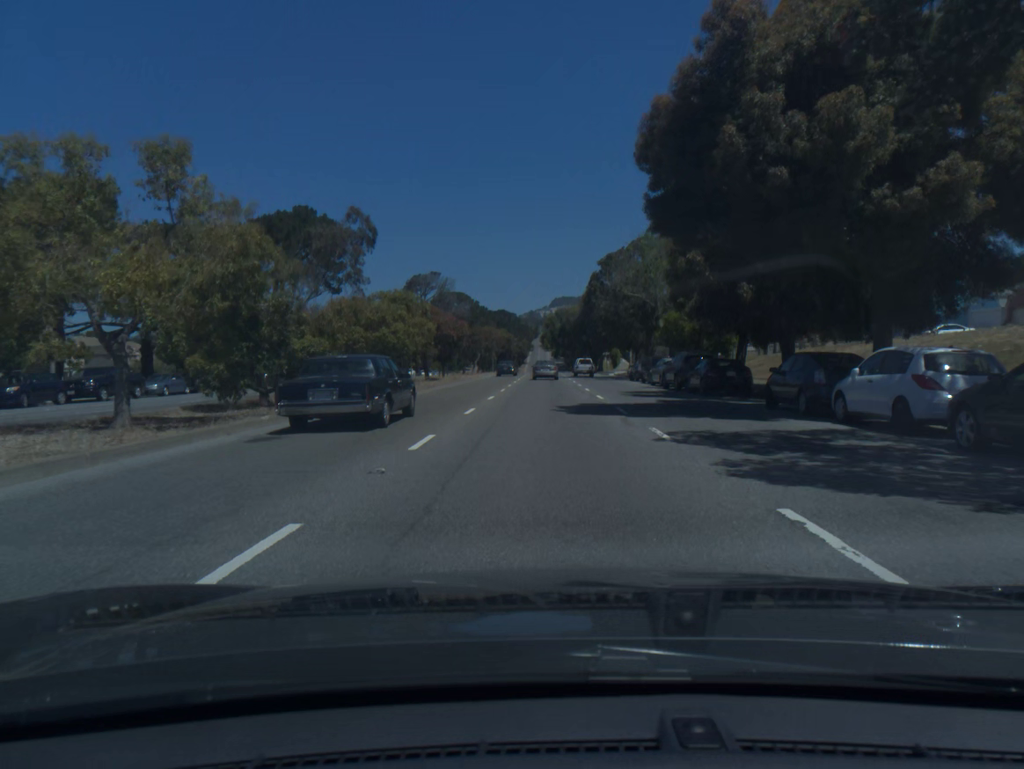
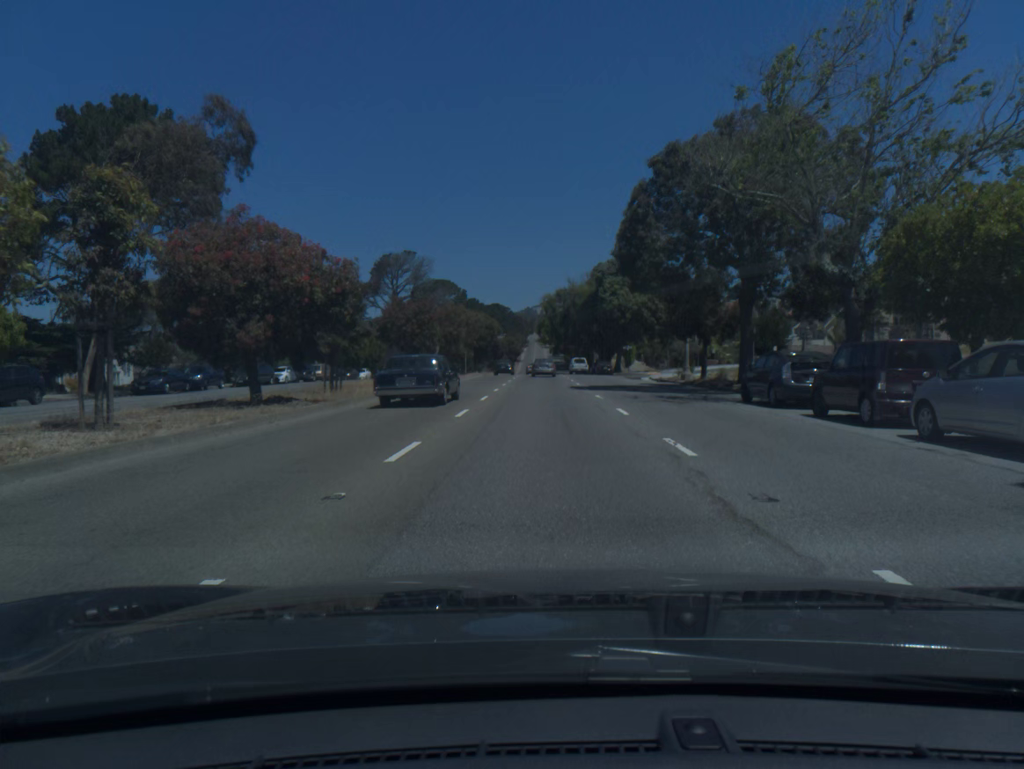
(+0.1, +30.4) m; 0°
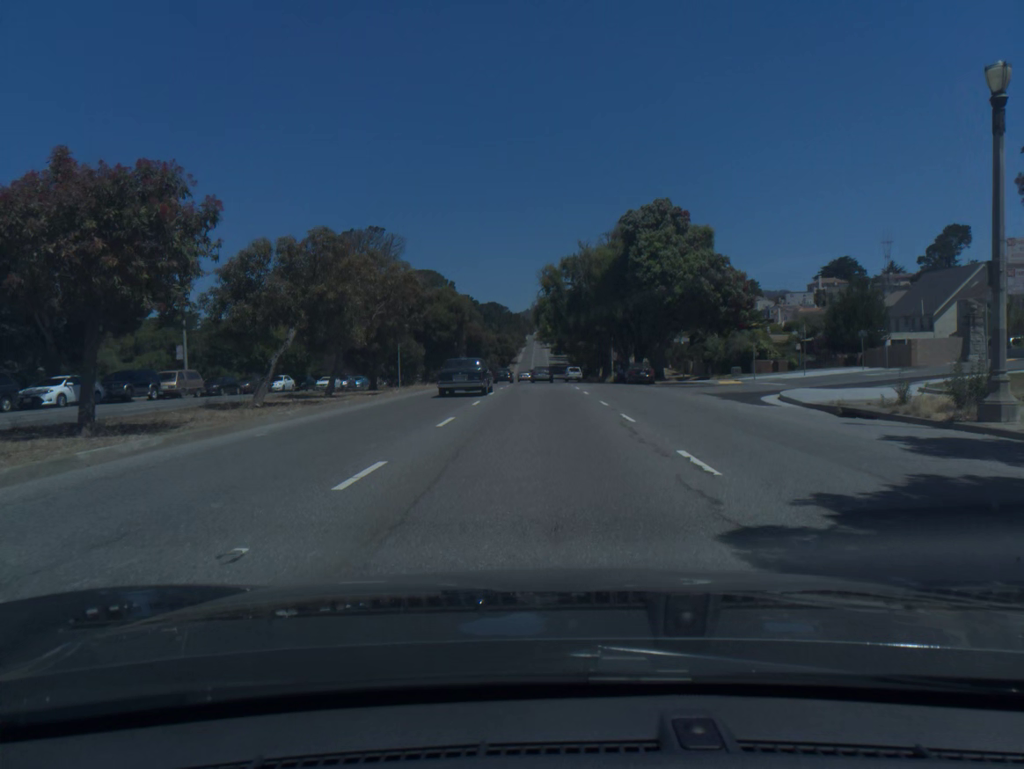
(0.0, +31.1) m; 0°
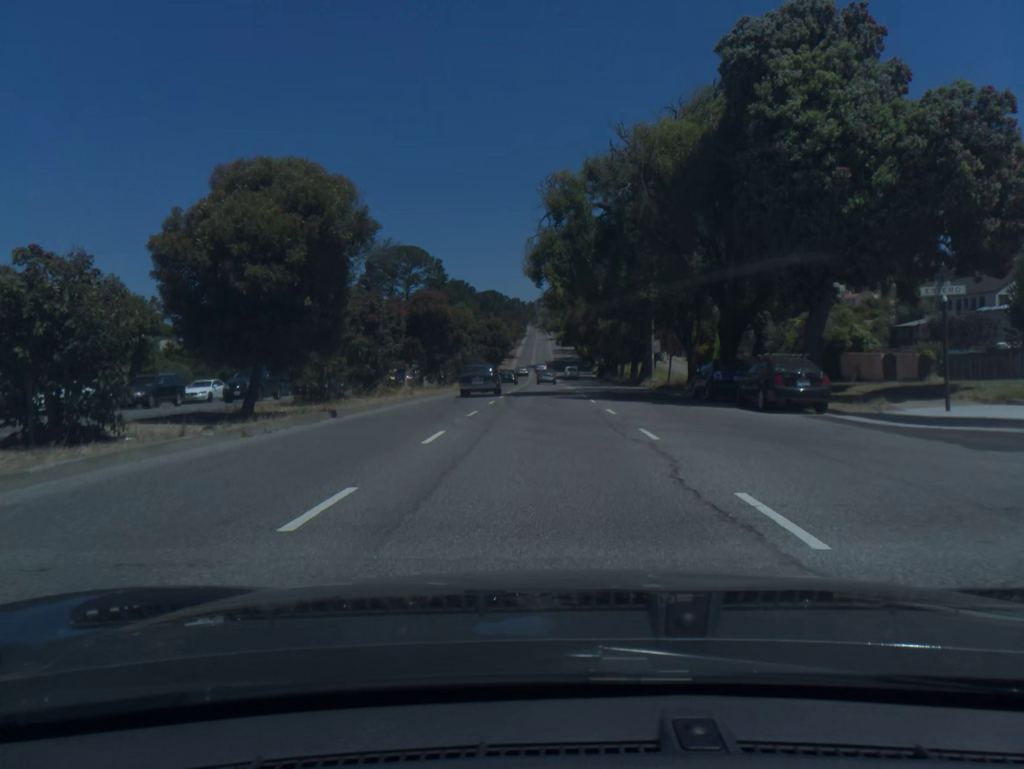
(-0.1, +31.4) m; 0°
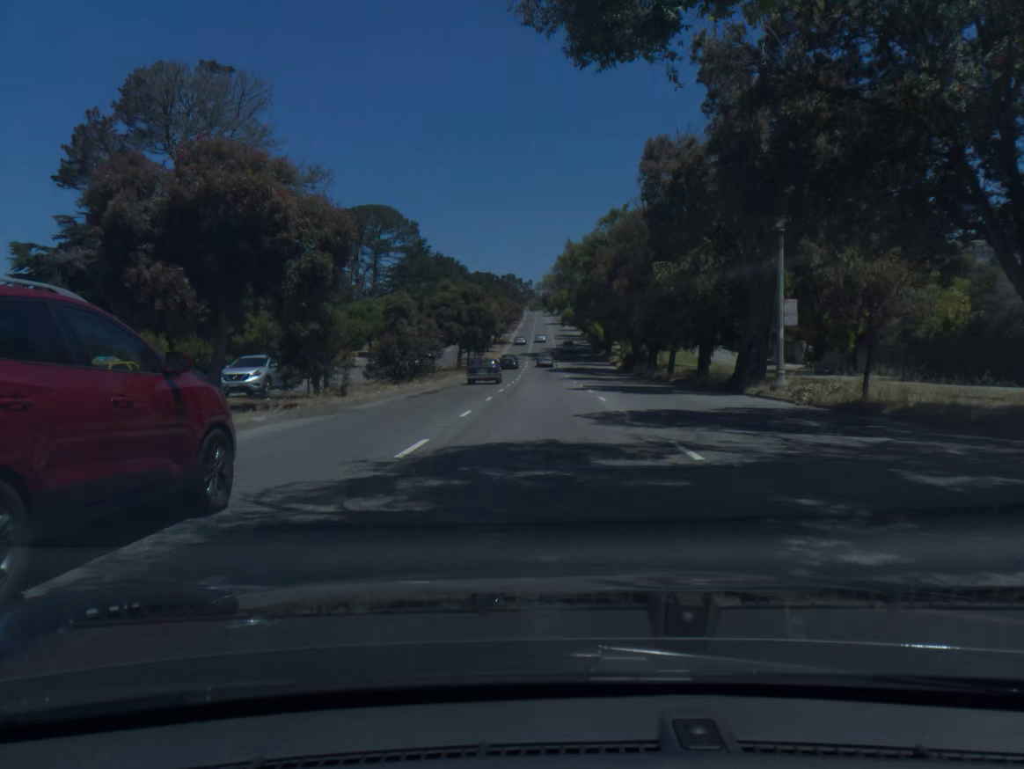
(0.0, +31.6) m; 0°
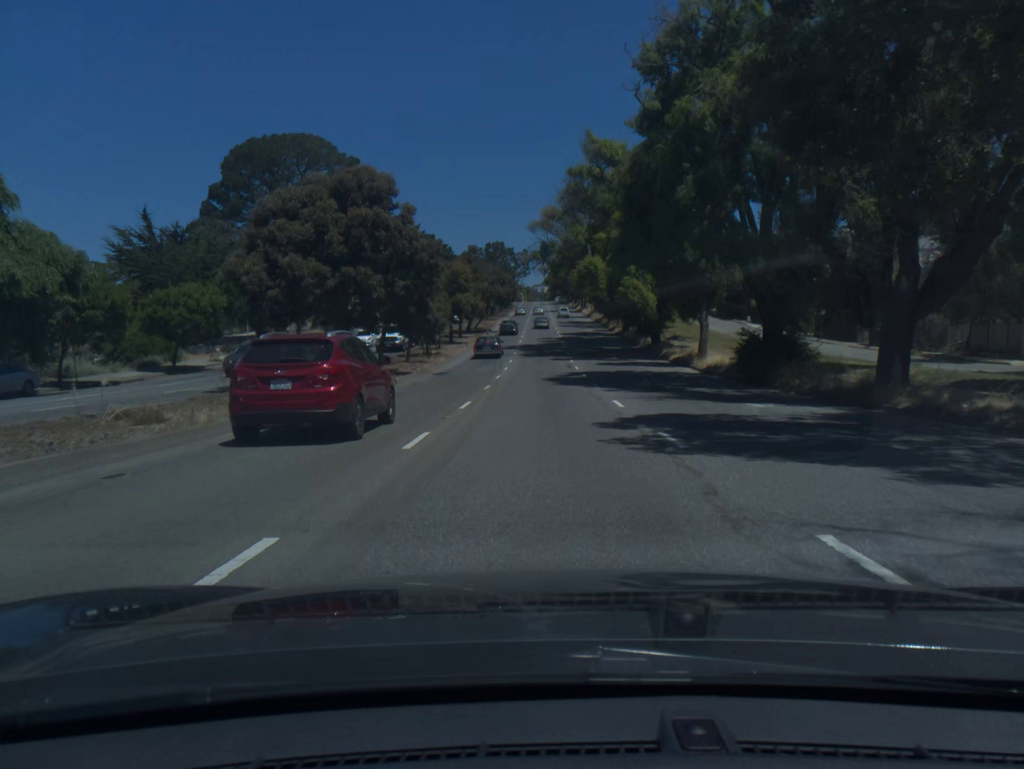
(+0.1, +42.5) m; 0°
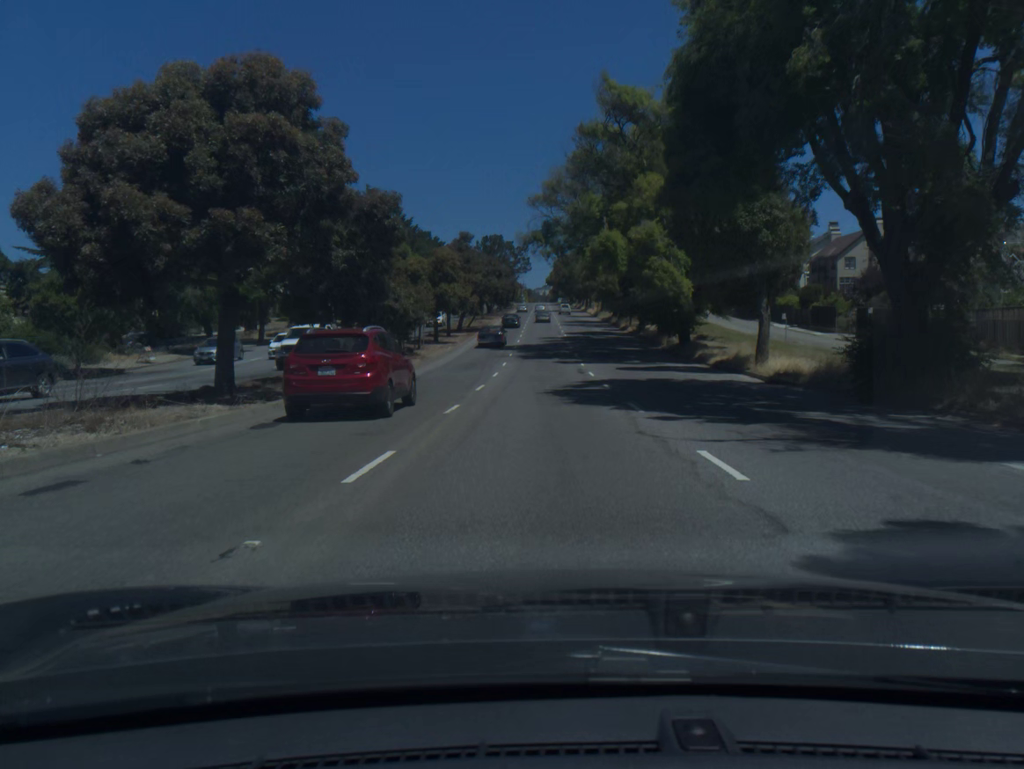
(0.0, +10.6) m; 0°
